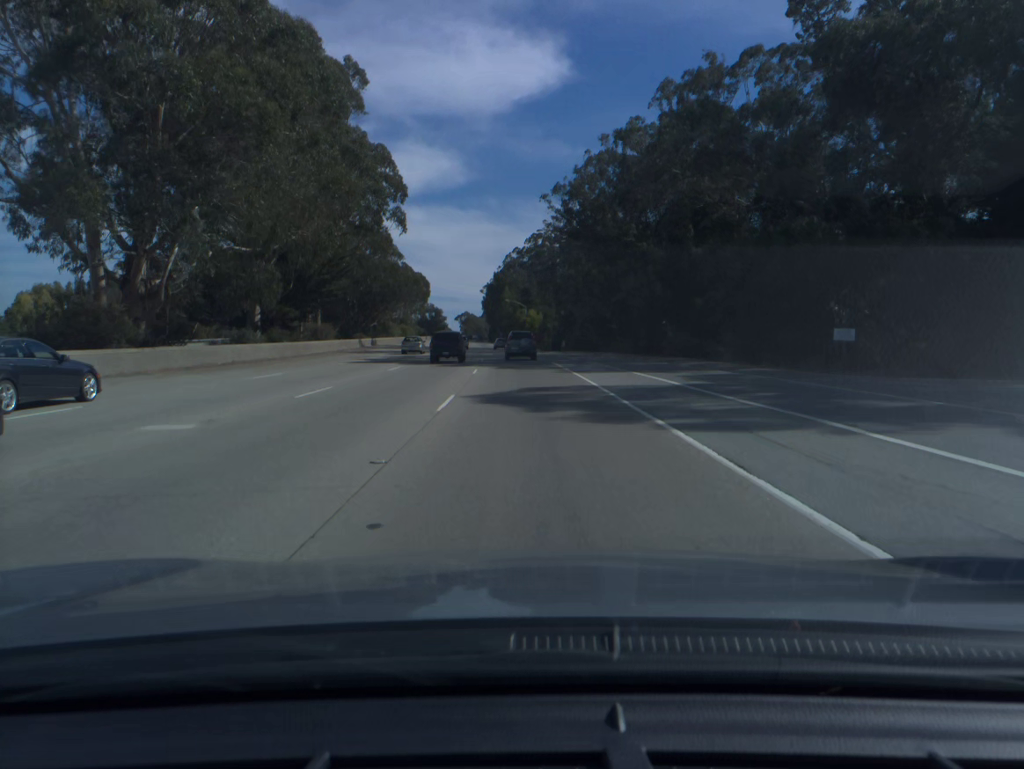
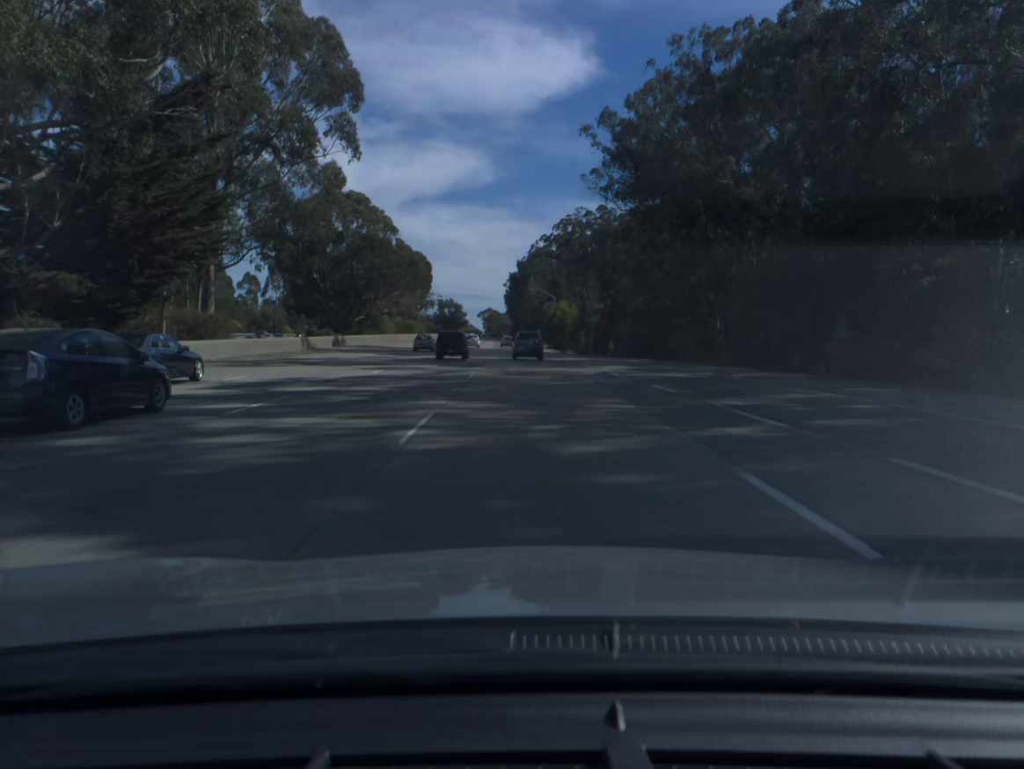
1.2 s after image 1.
(-0.6, +33.8) m; -2°
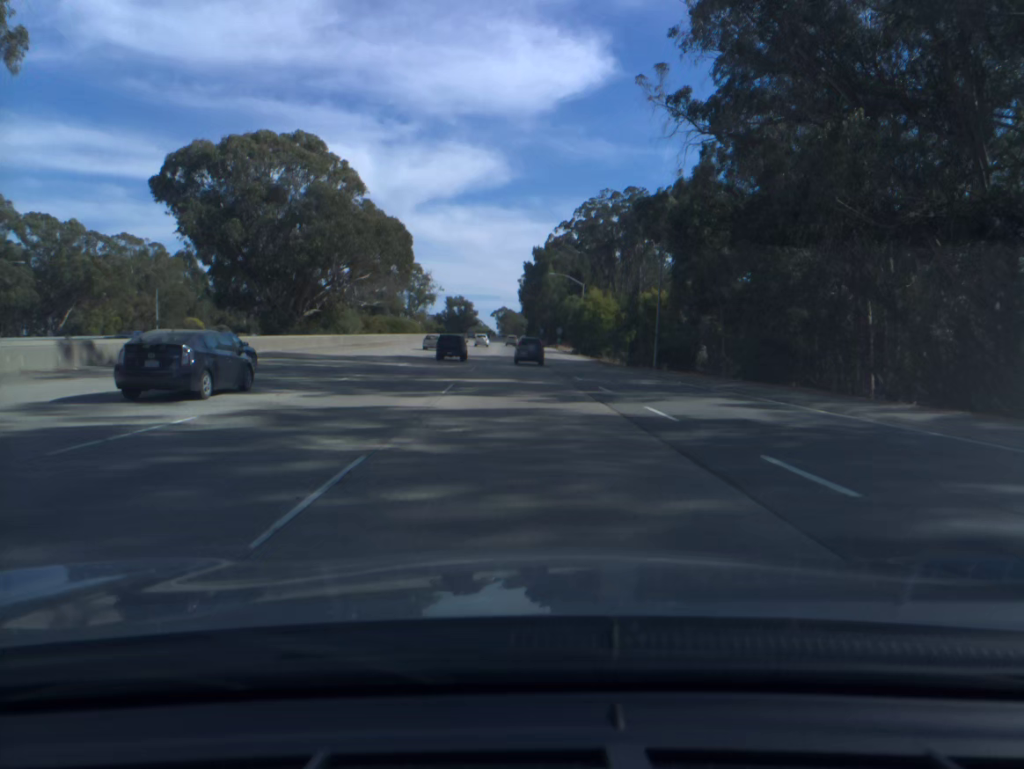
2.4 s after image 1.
(-0.3, +33.8) m; -1°
